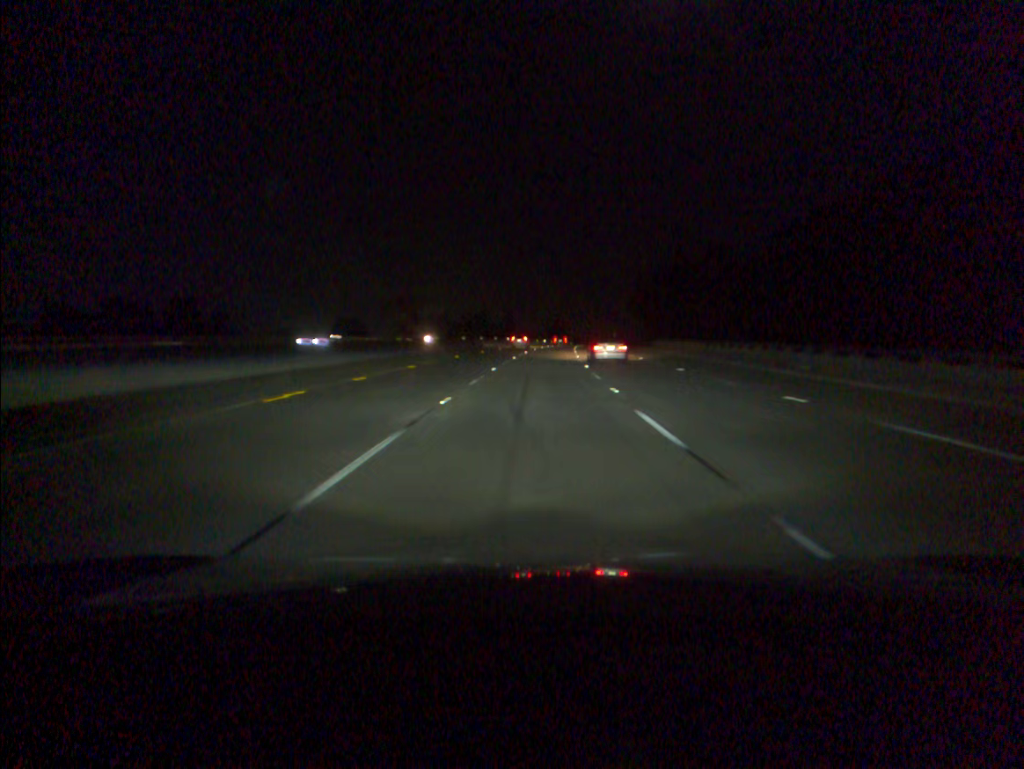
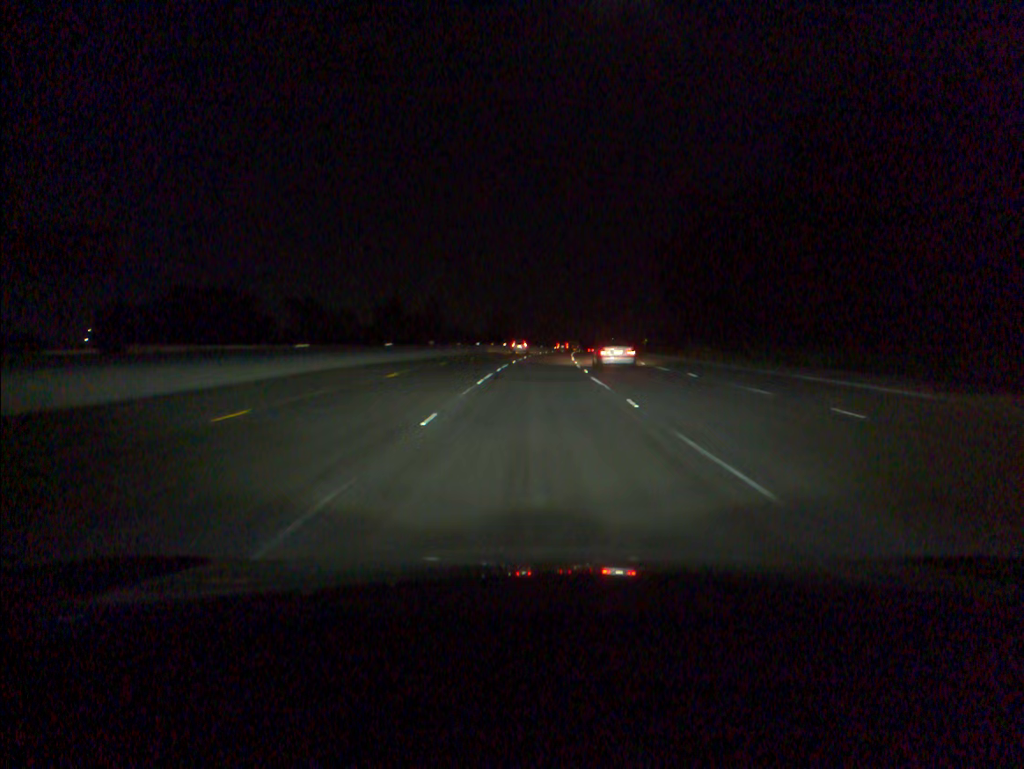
(+3.2, +90.6) m; +4°
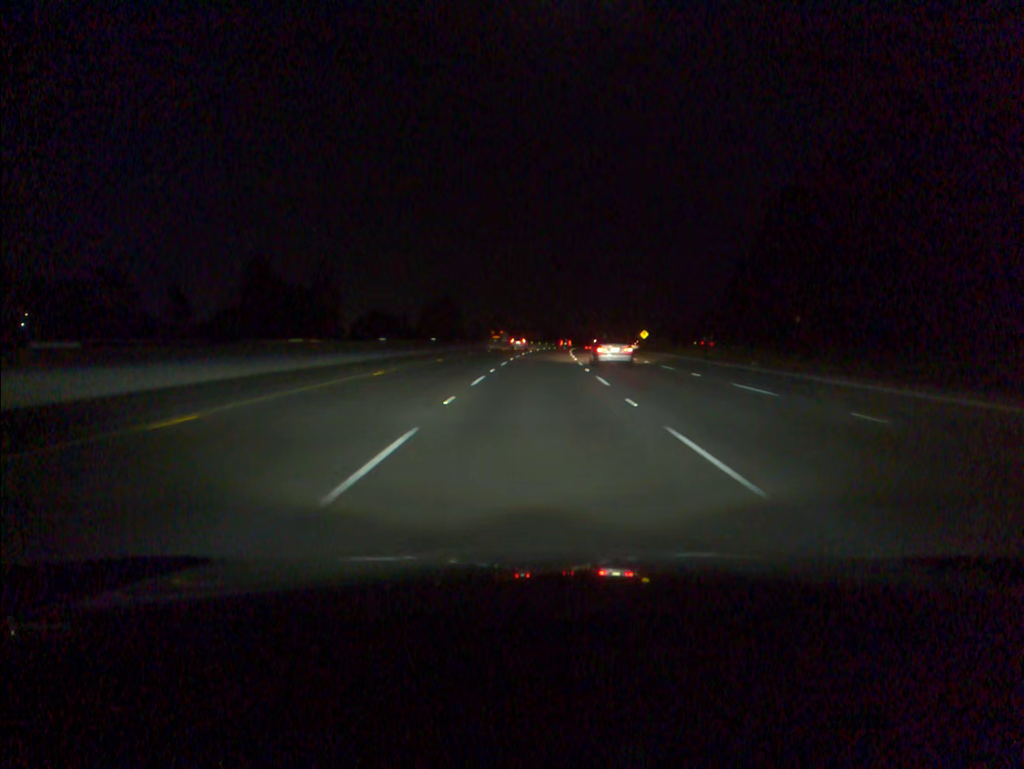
(+1.9, +73.3) m; +3°
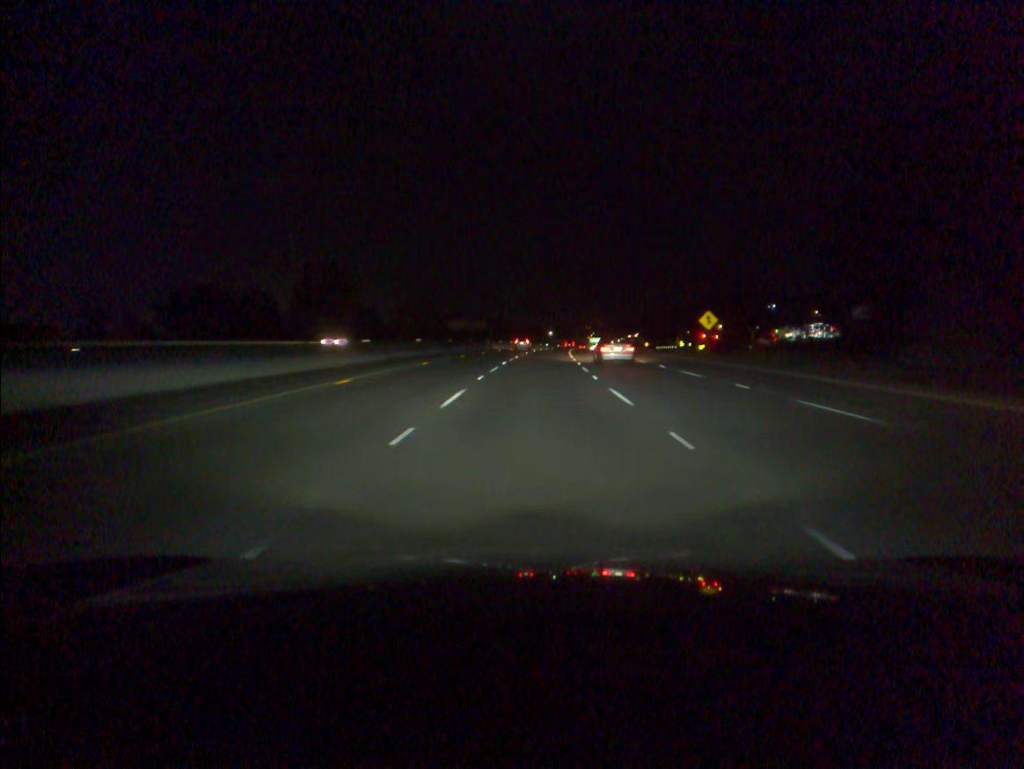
(+3.0, +91.5) m; +4°
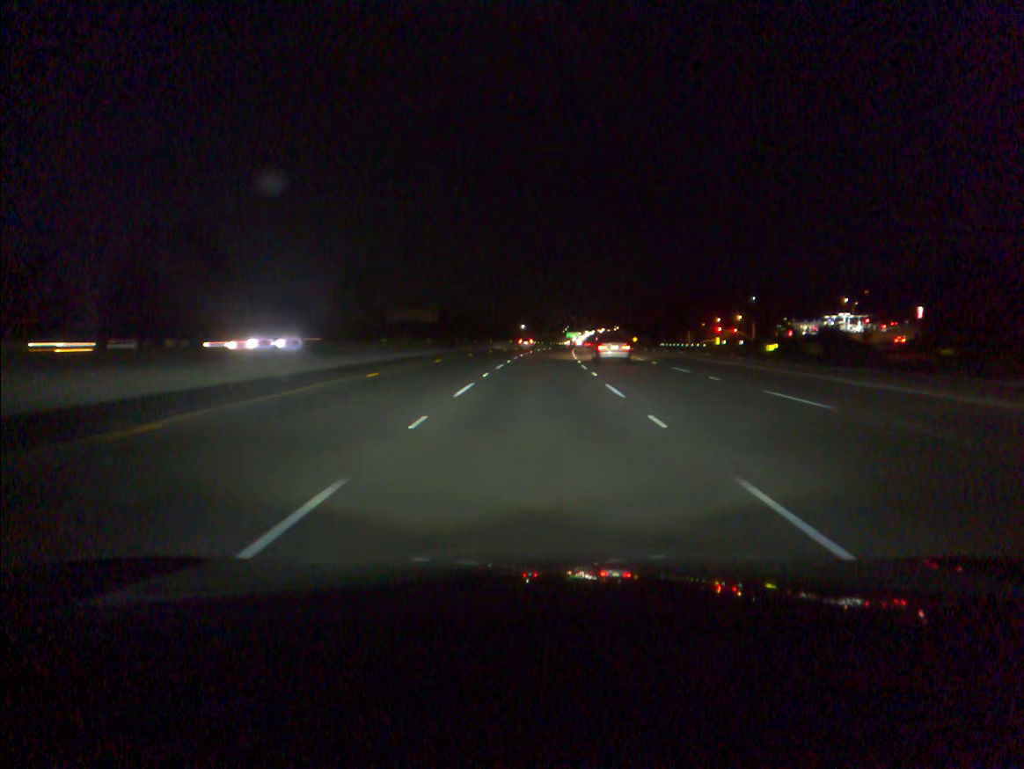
(+1.0, +54.9) m; +2°
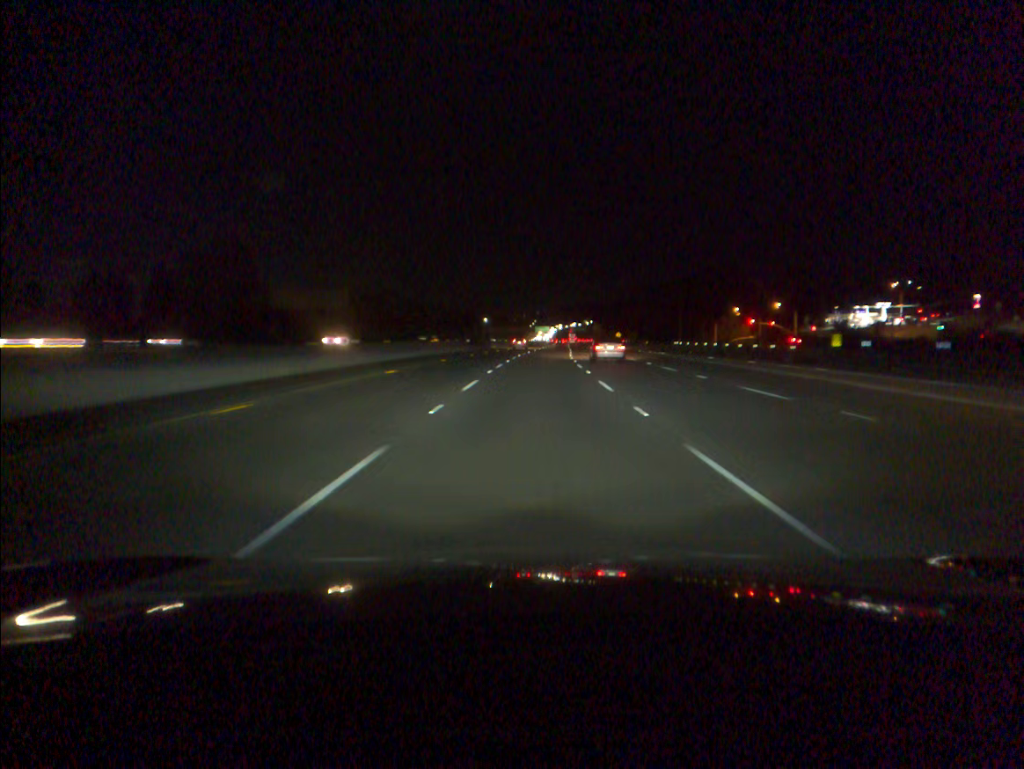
(+1.2, +54.9) m; +2°
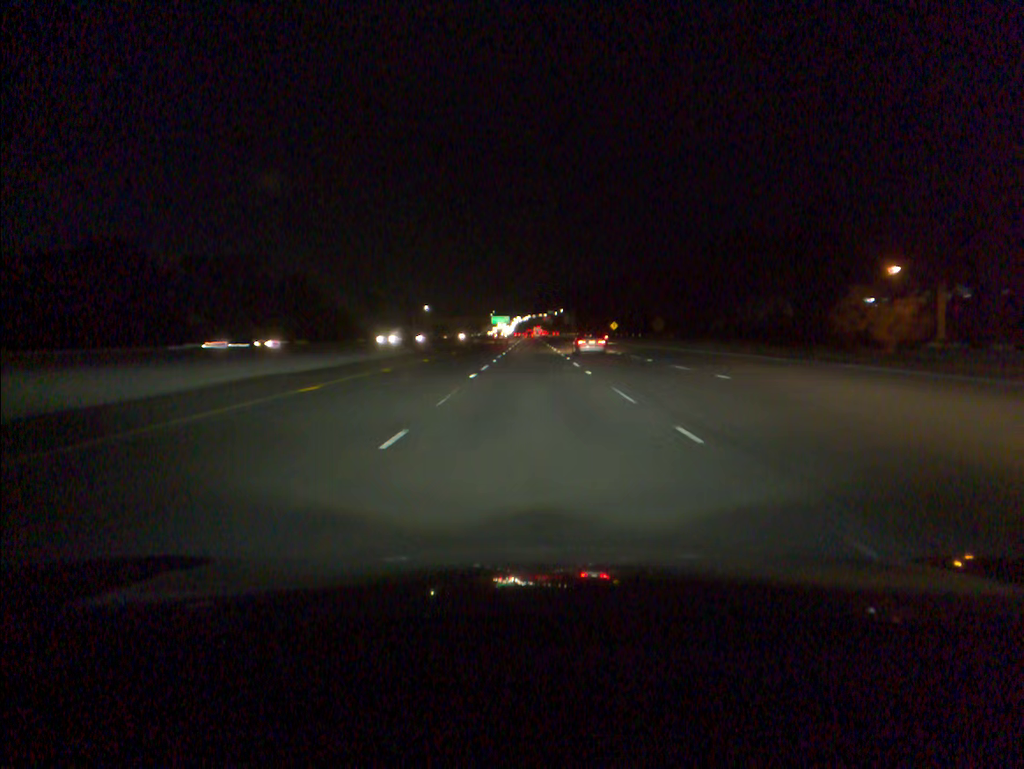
(+2.6, +91.5) m; +3°
